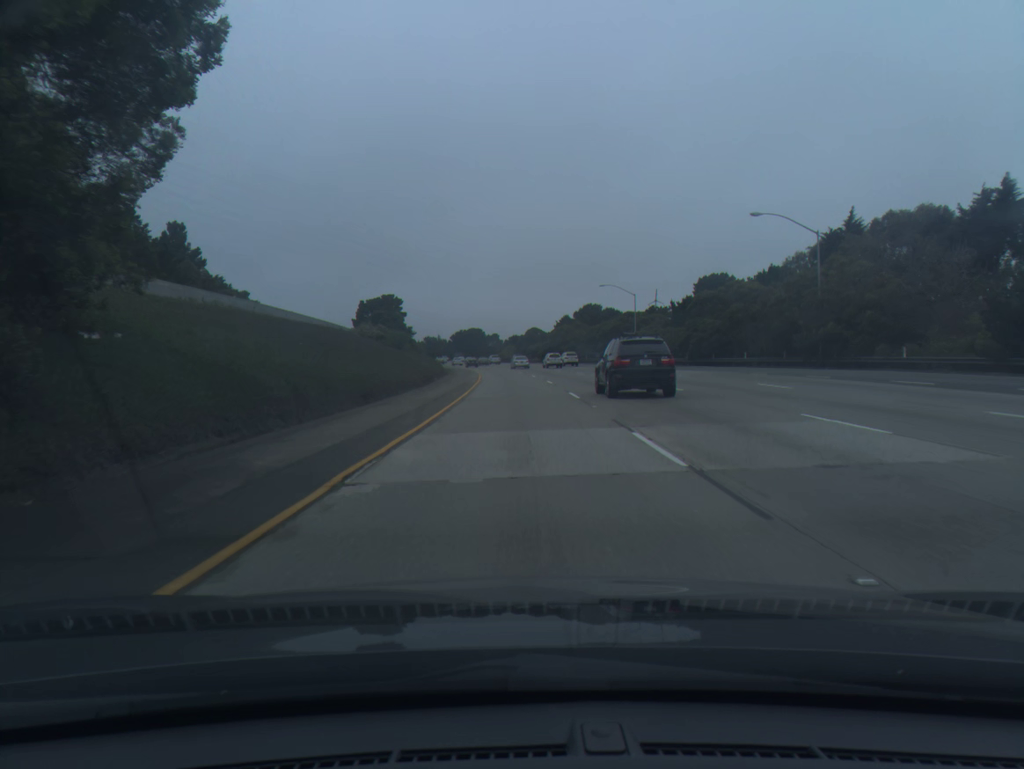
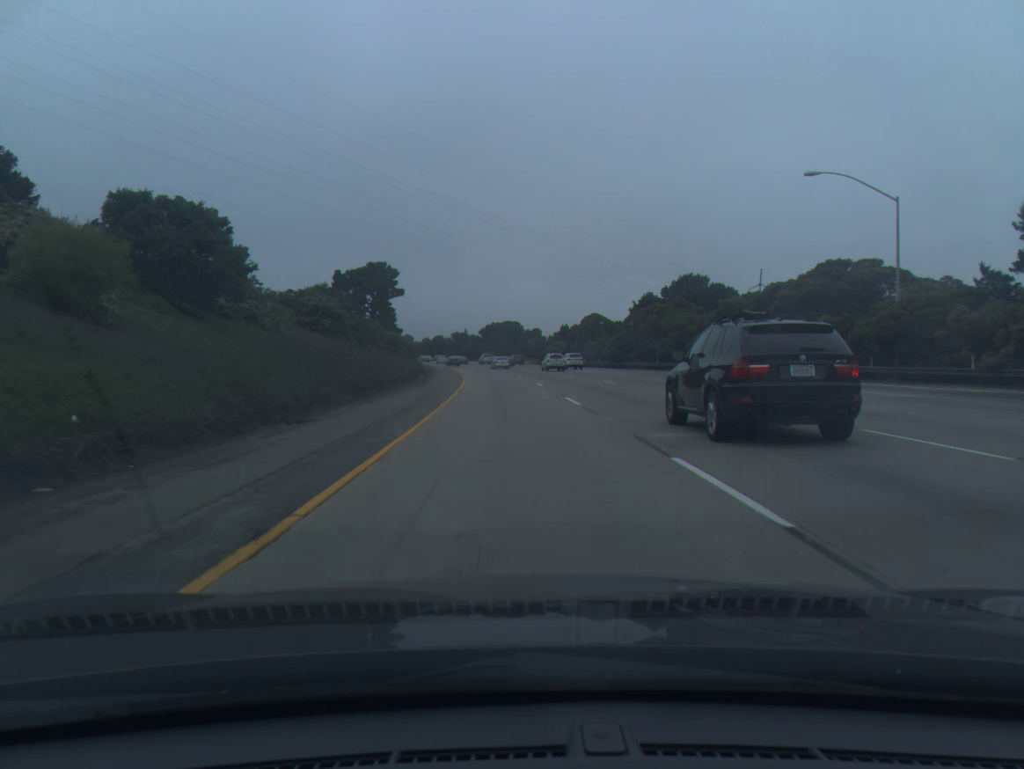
(-1.2, +61.4) m; -3°
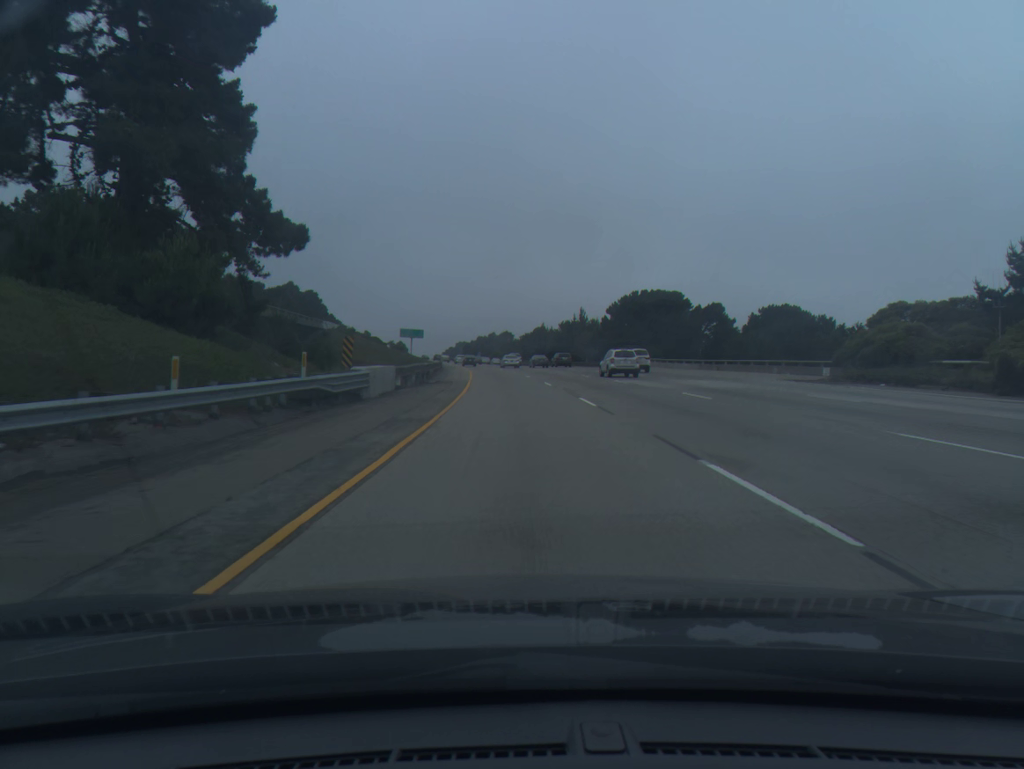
(-7.4, +102.1) m; -8°
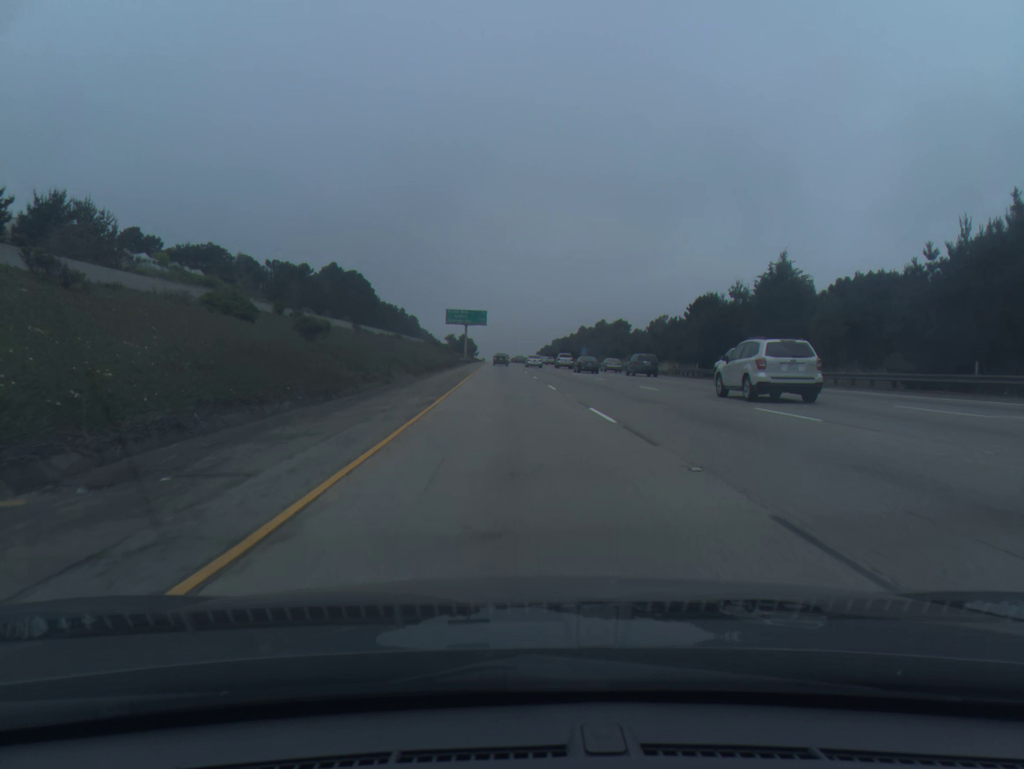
(-6.3, +101.8) m; -7°
